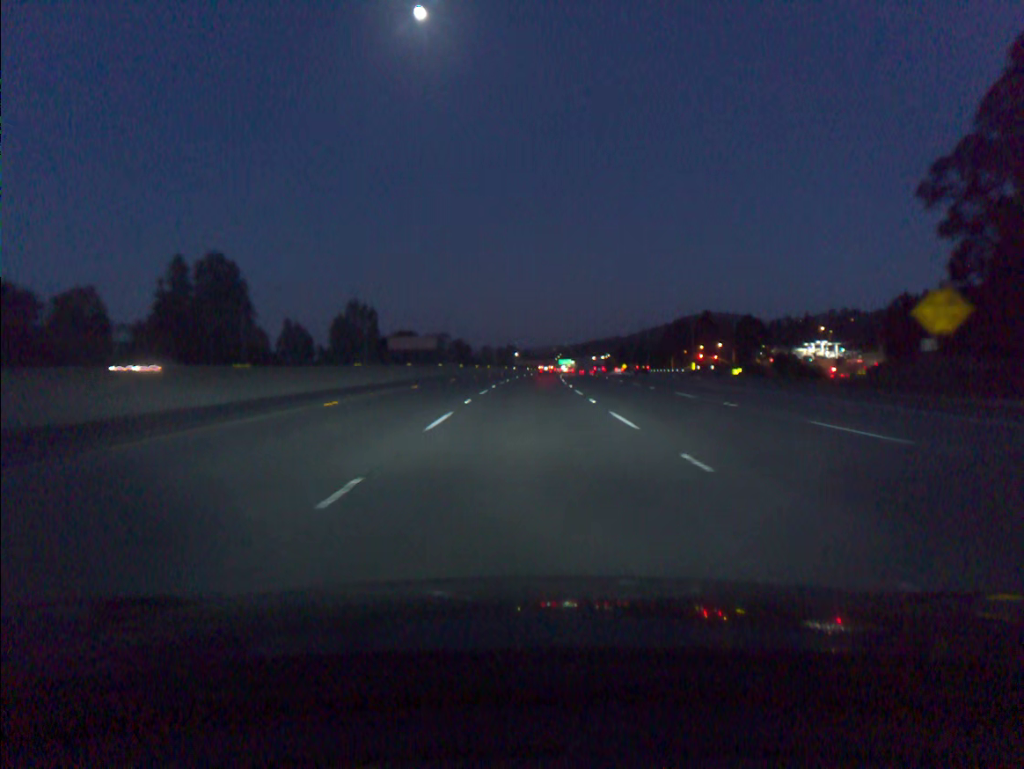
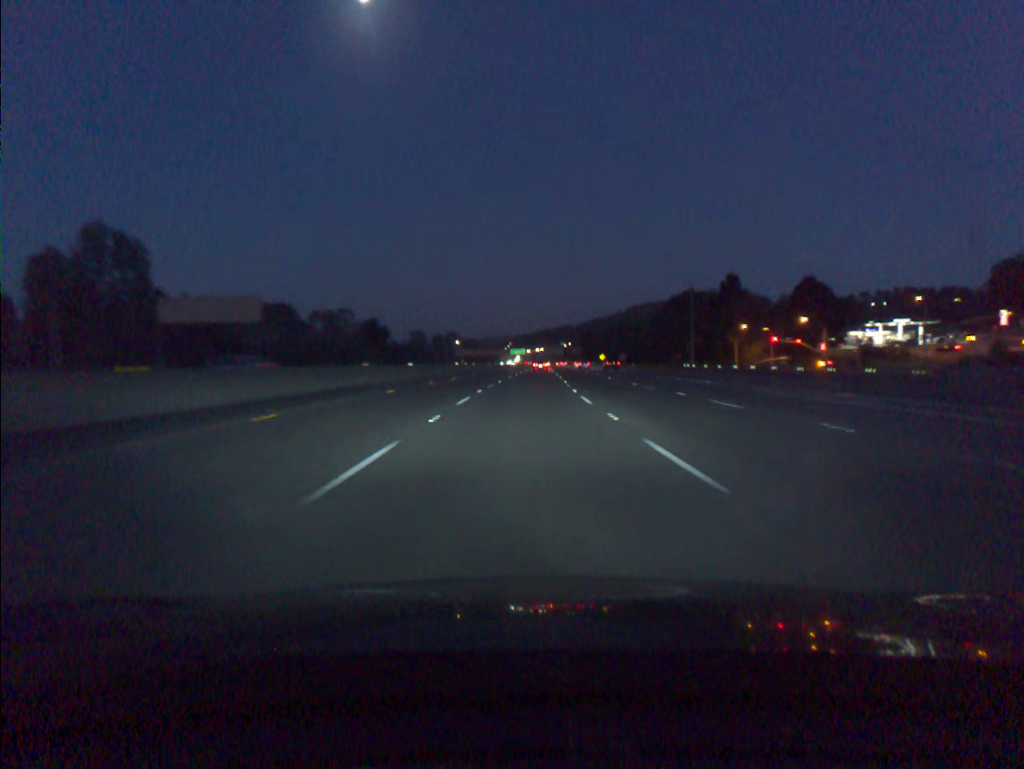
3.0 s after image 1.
(+3.3, +92.1) m; +4°
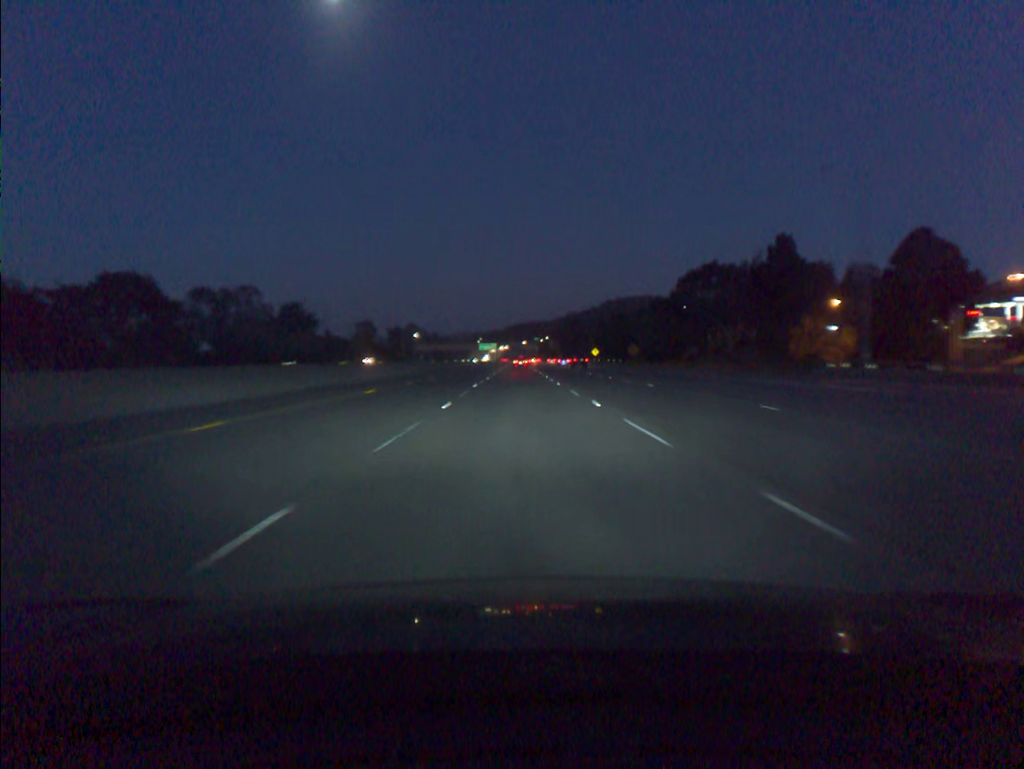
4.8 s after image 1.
(+1.0, +55.3) m; +2°
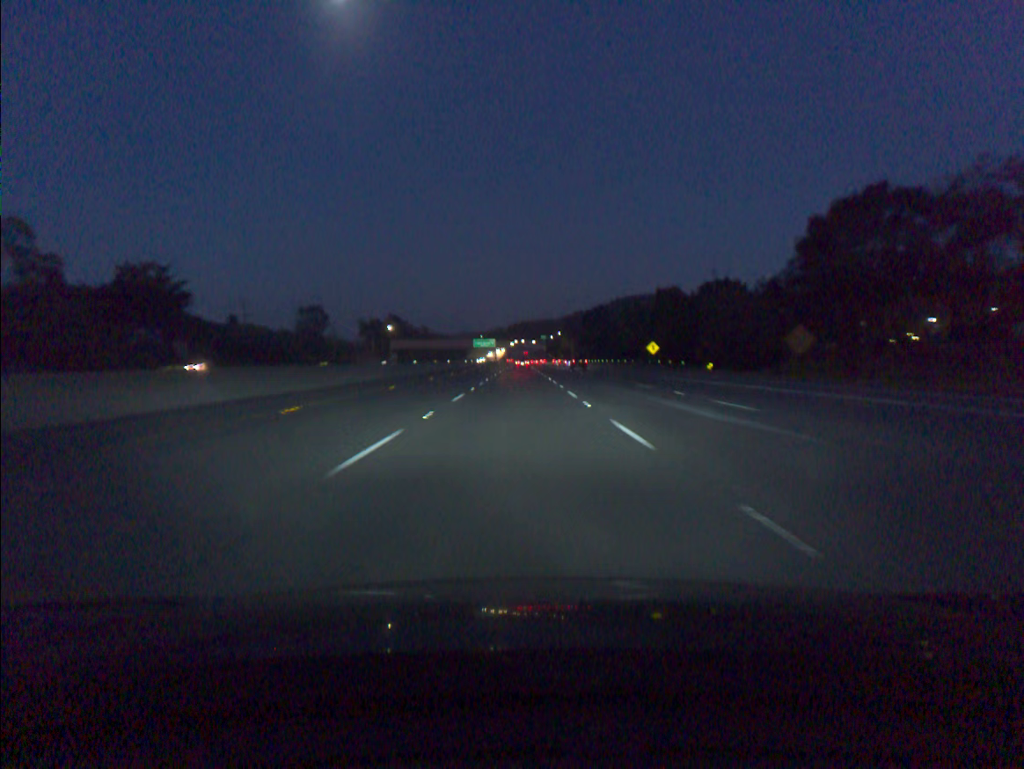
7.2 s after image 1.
(0.0, +73.7) m; 0°
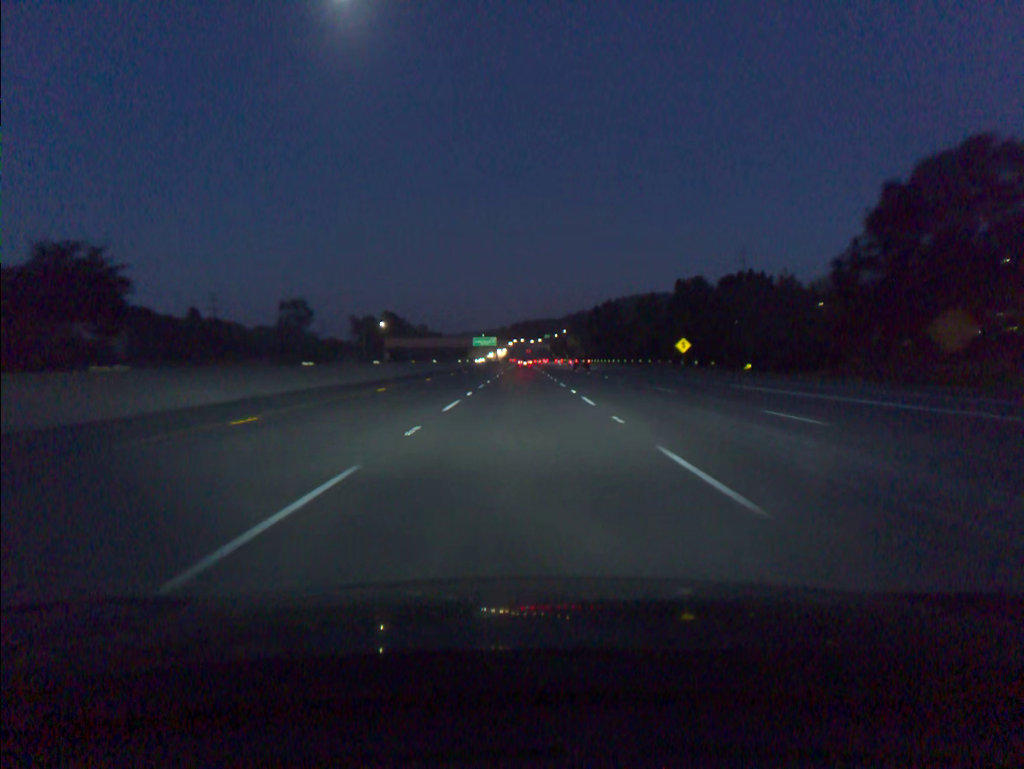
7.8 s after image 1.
(0.0, +18.4) m; 0°
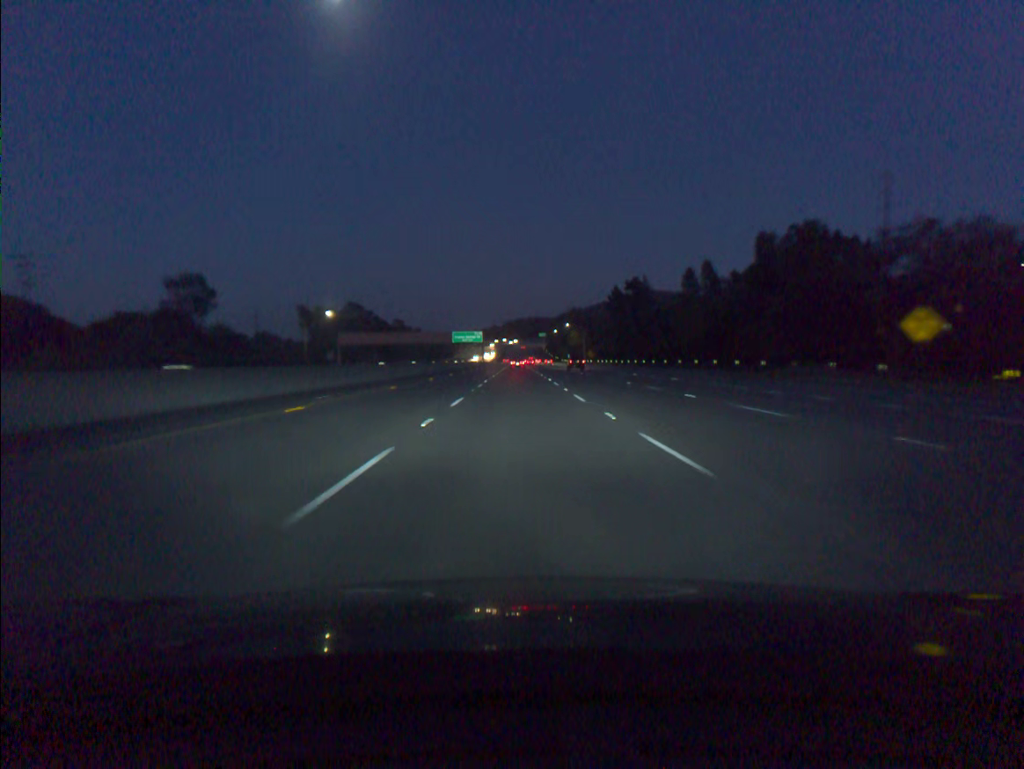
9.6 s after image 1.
(+0.2, +55.0) m; +1°
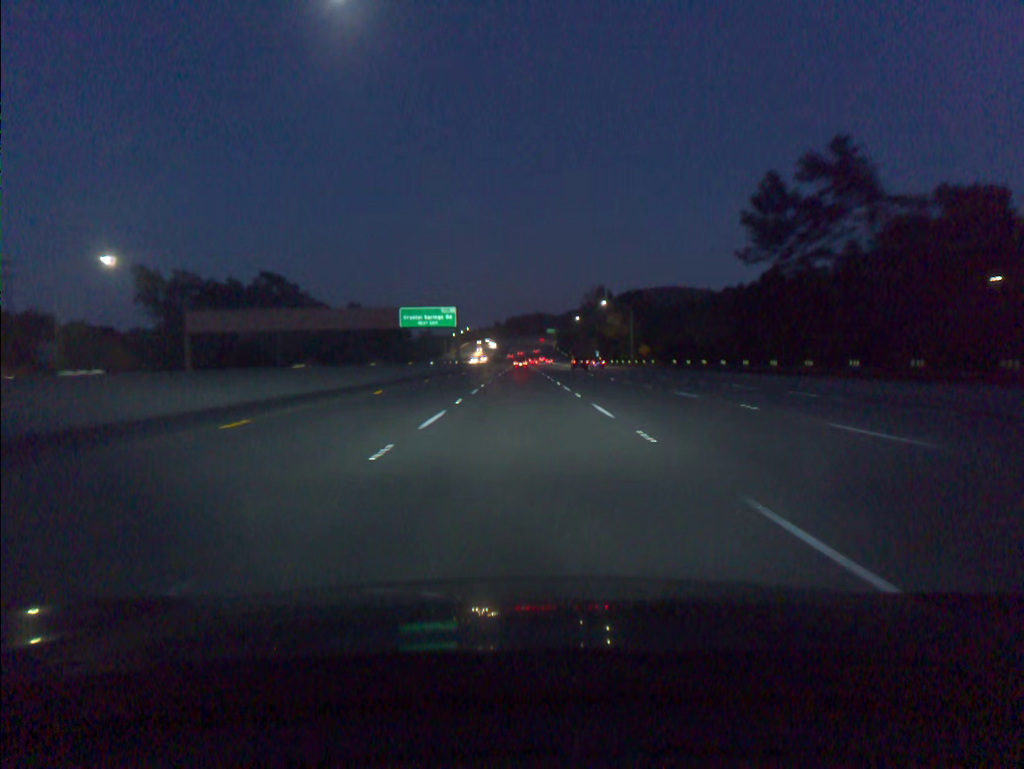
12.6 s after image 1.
(-0.1, +91.6) m; 0°
